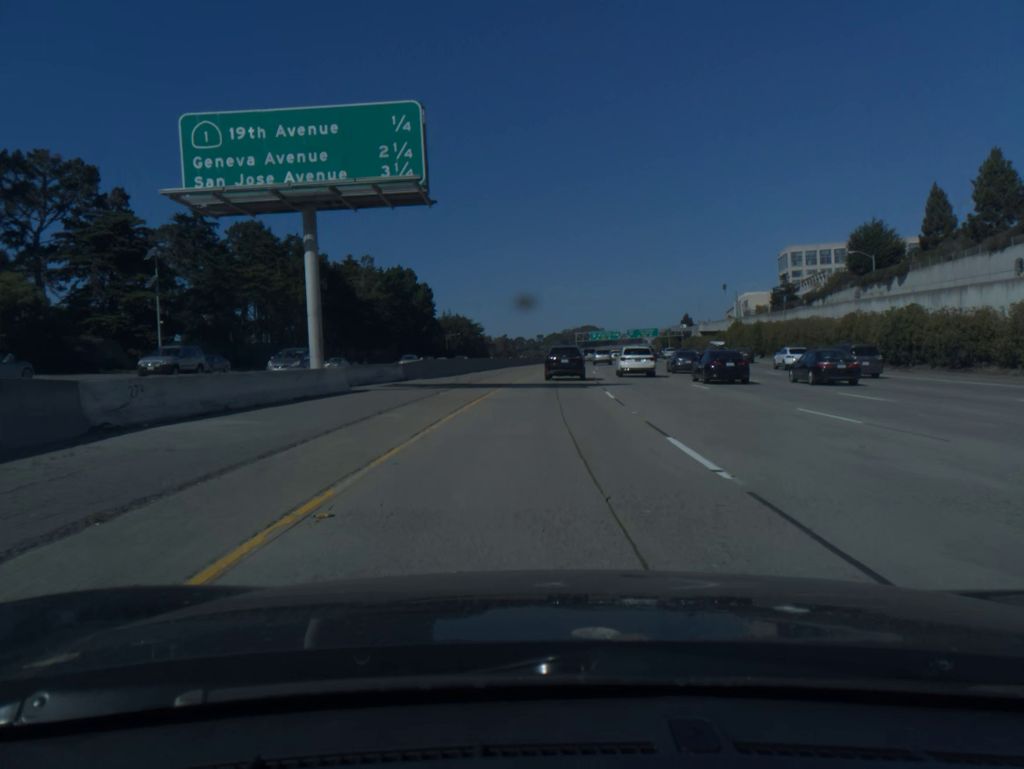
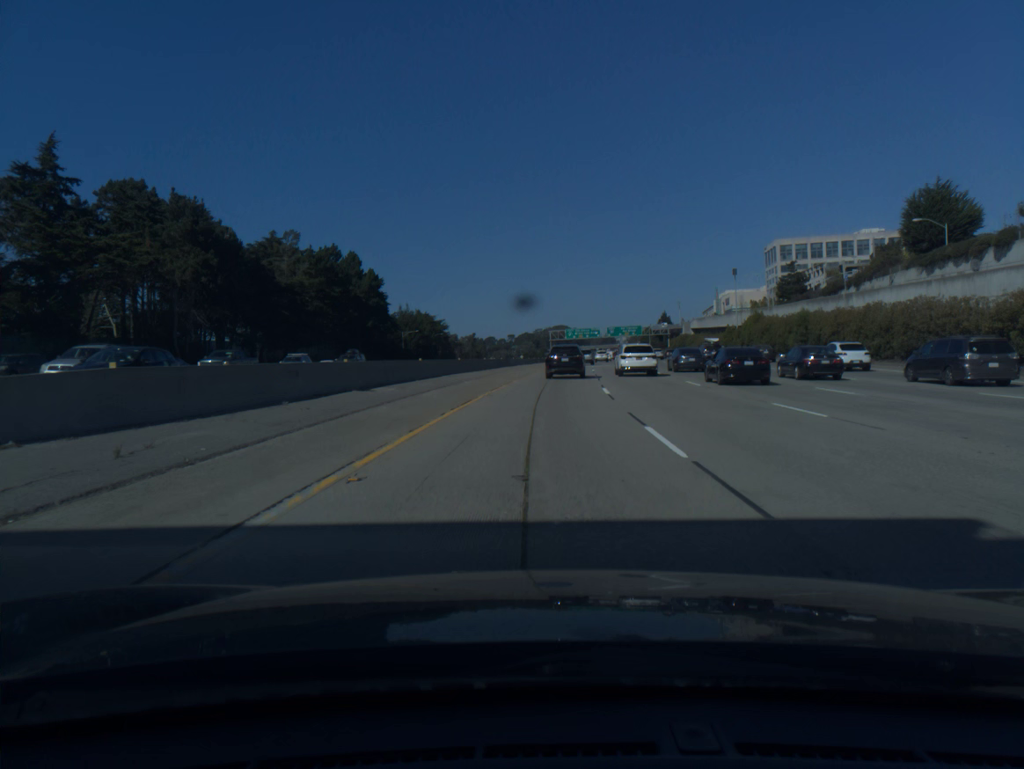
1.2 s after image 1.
(+0.5, +27.7) m; +2°
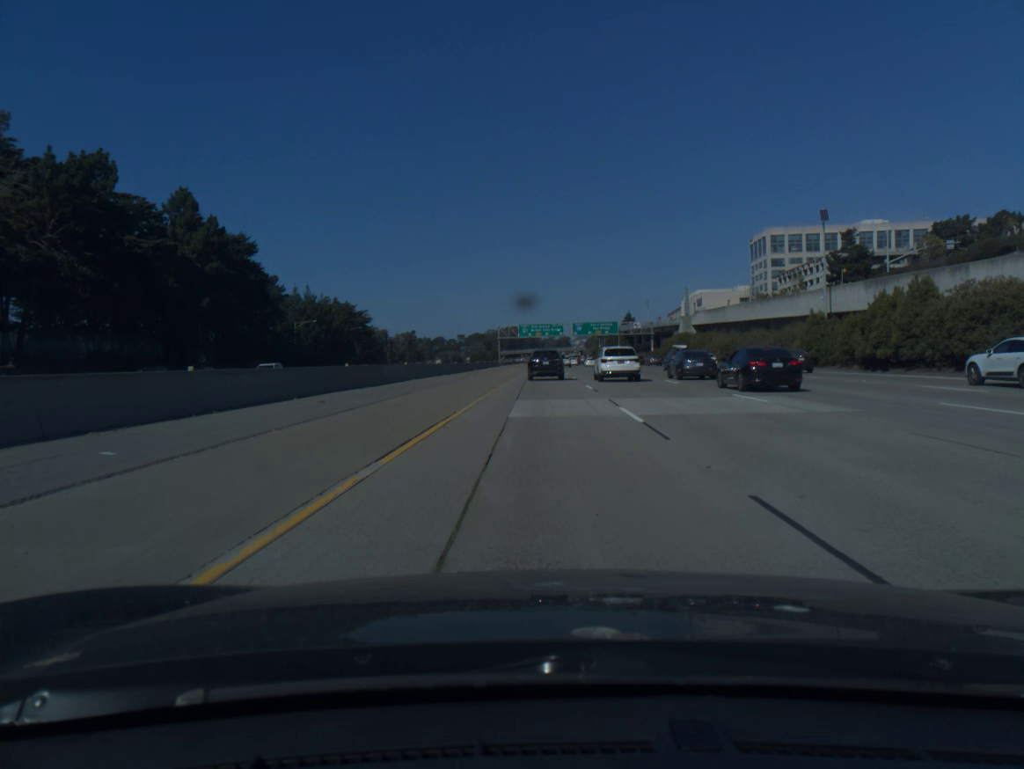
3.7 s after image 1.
(+1.7, +53.3) m; +3°
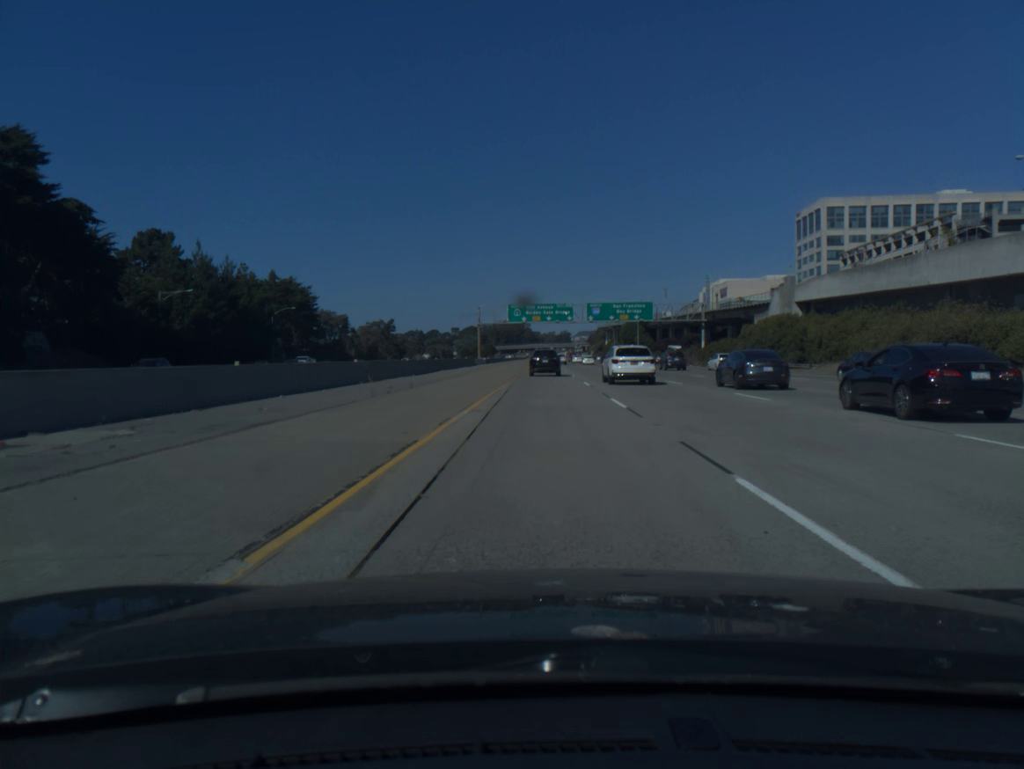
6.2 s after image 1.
(0.0, +54.3) m; 0°
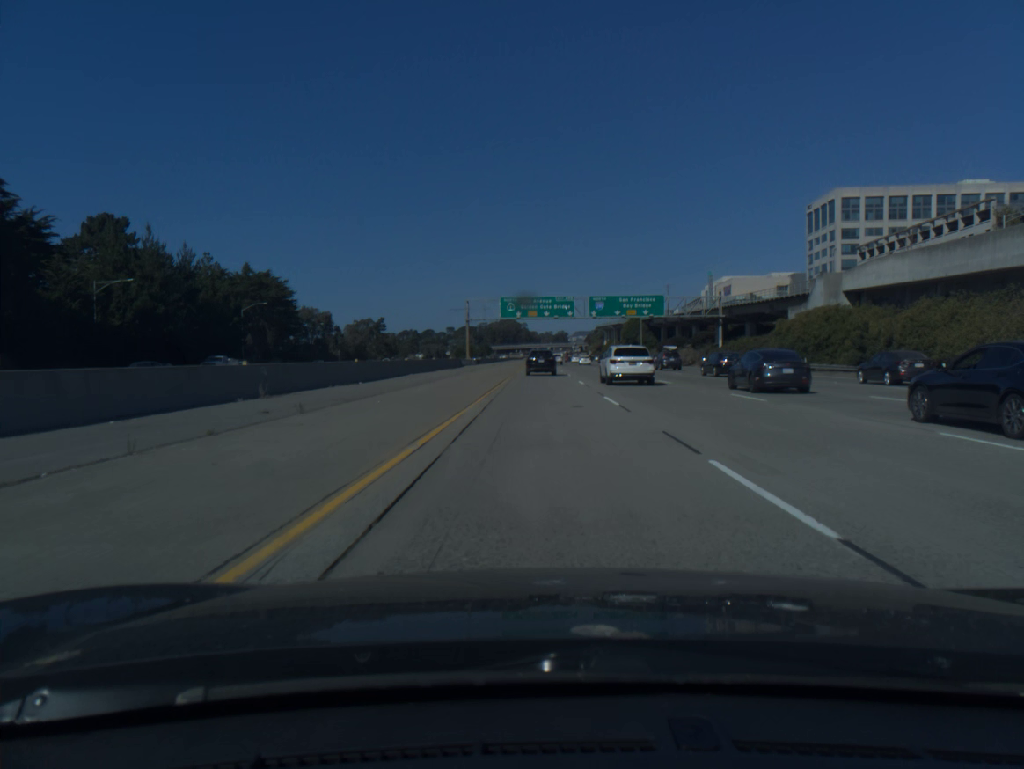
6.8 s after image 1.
(0.0, +13.2) m; 0°
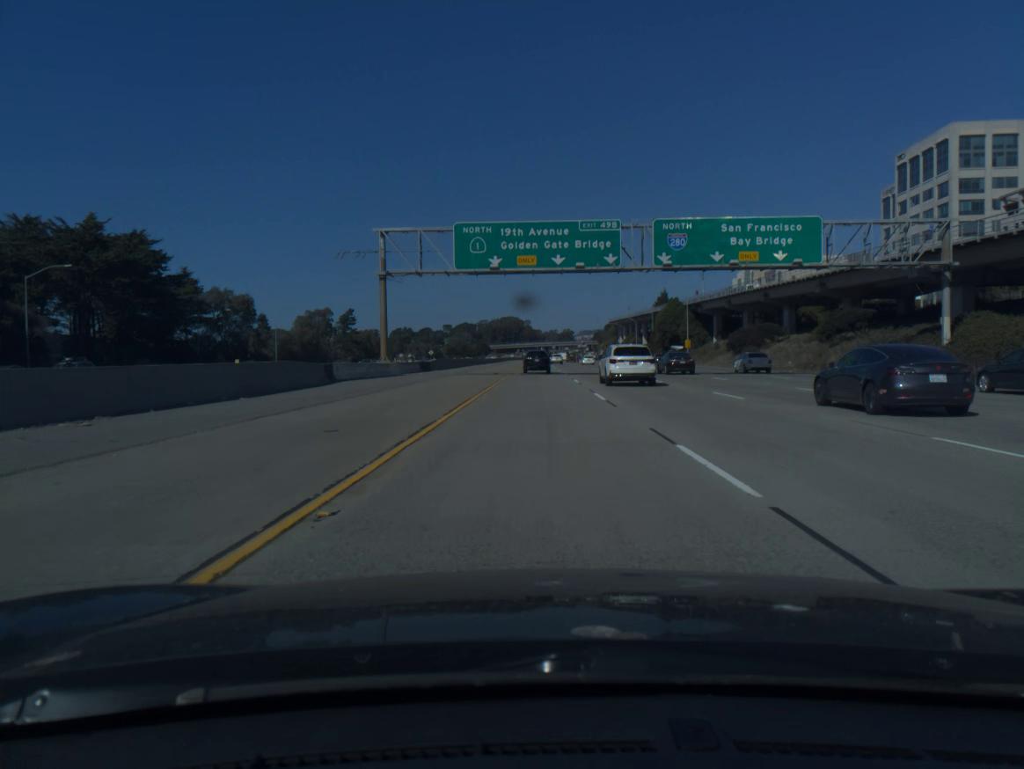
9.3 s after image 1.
(0.0, +56.6) m; 0°
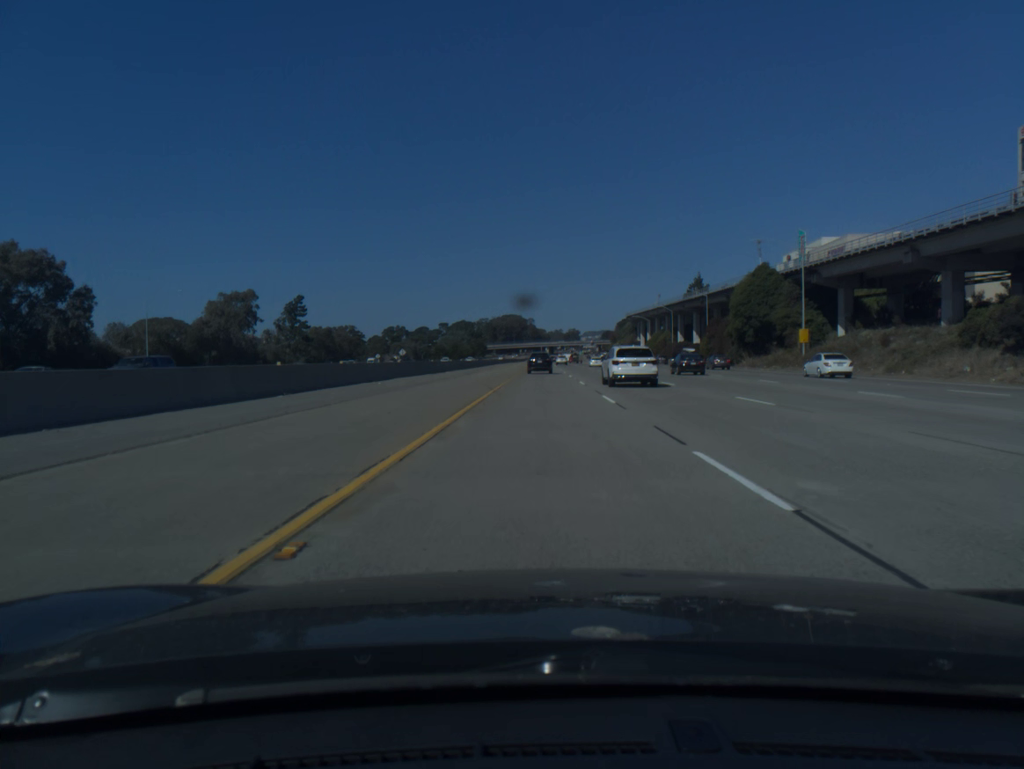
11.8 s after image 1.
(-0.3, +59.0) m; 0°
